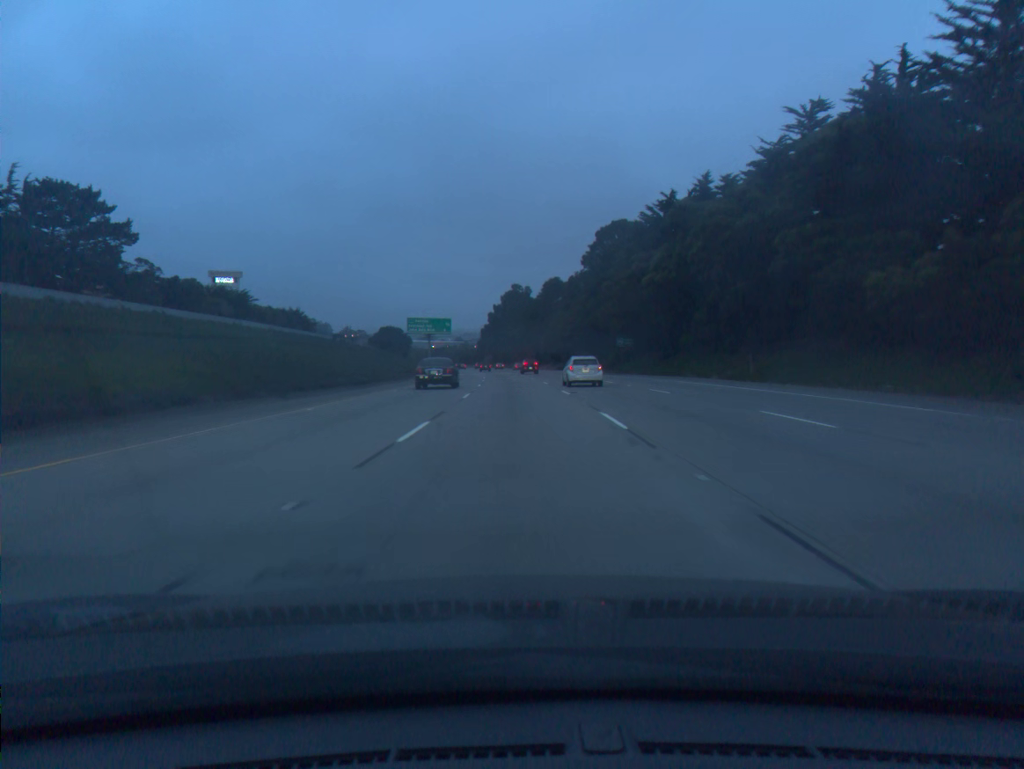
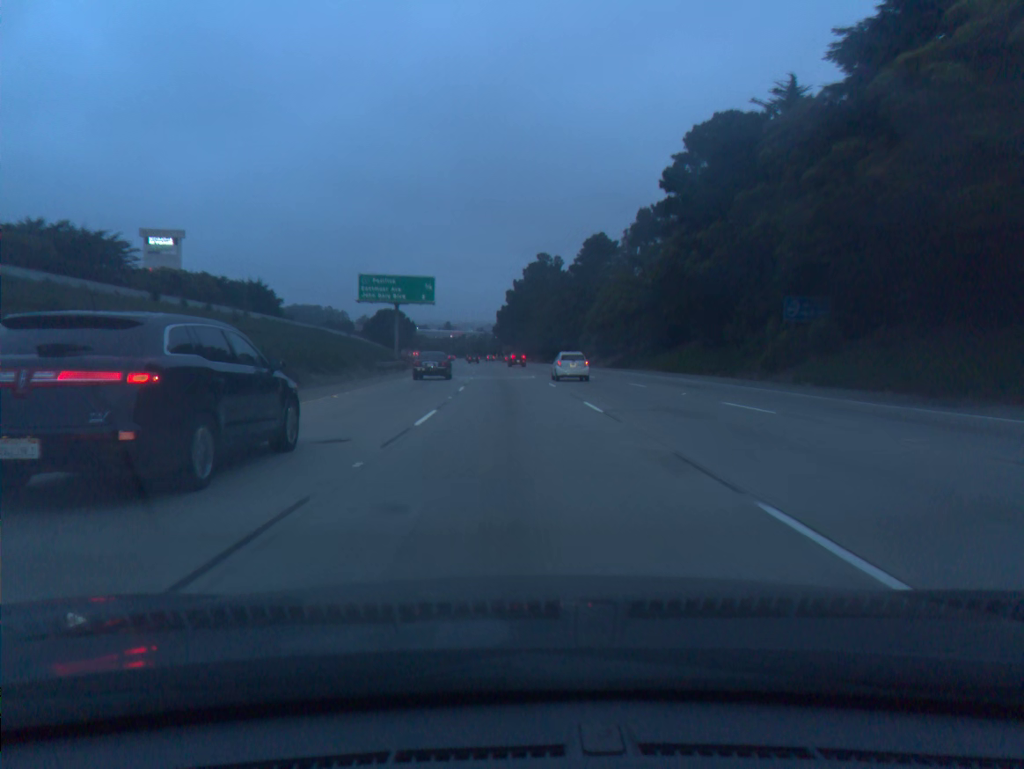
(-0.7, +54.9) m; -2°
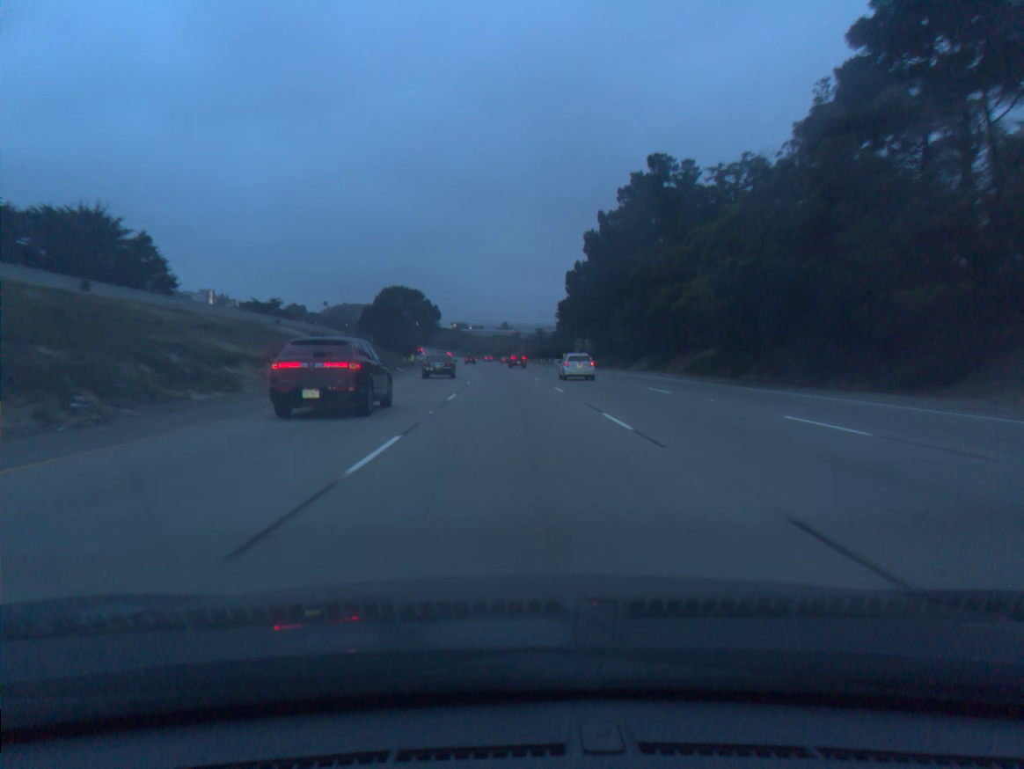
(-3.7, +91.8) m; -4°
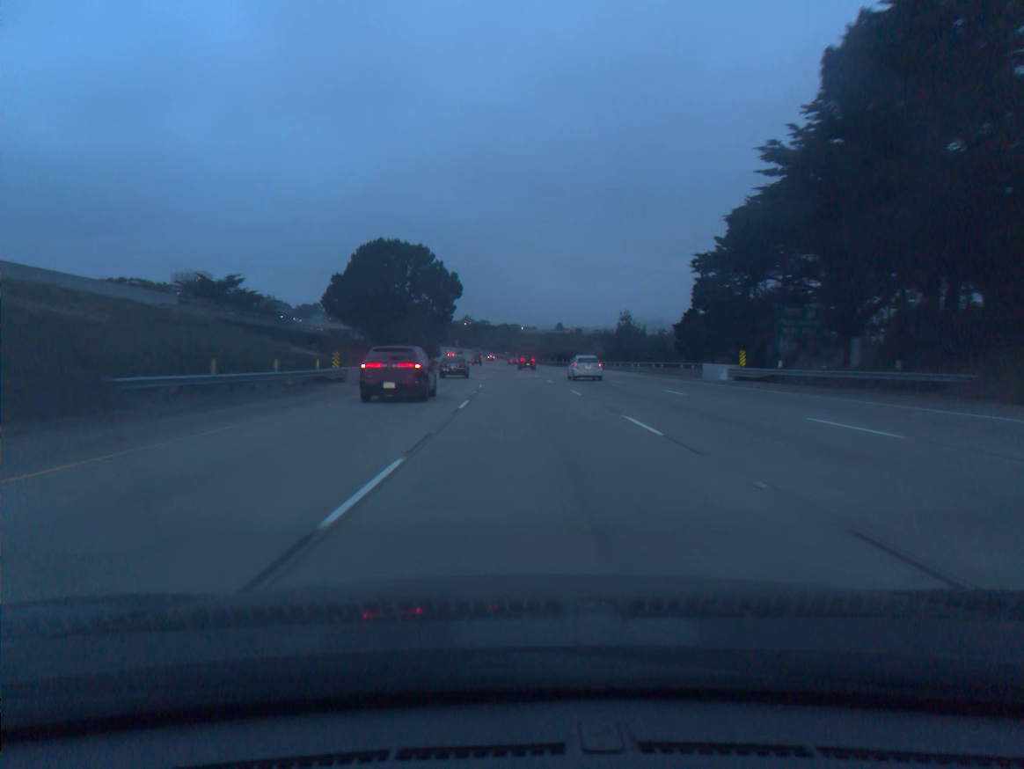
(-2.8, +73.1) m; -4°
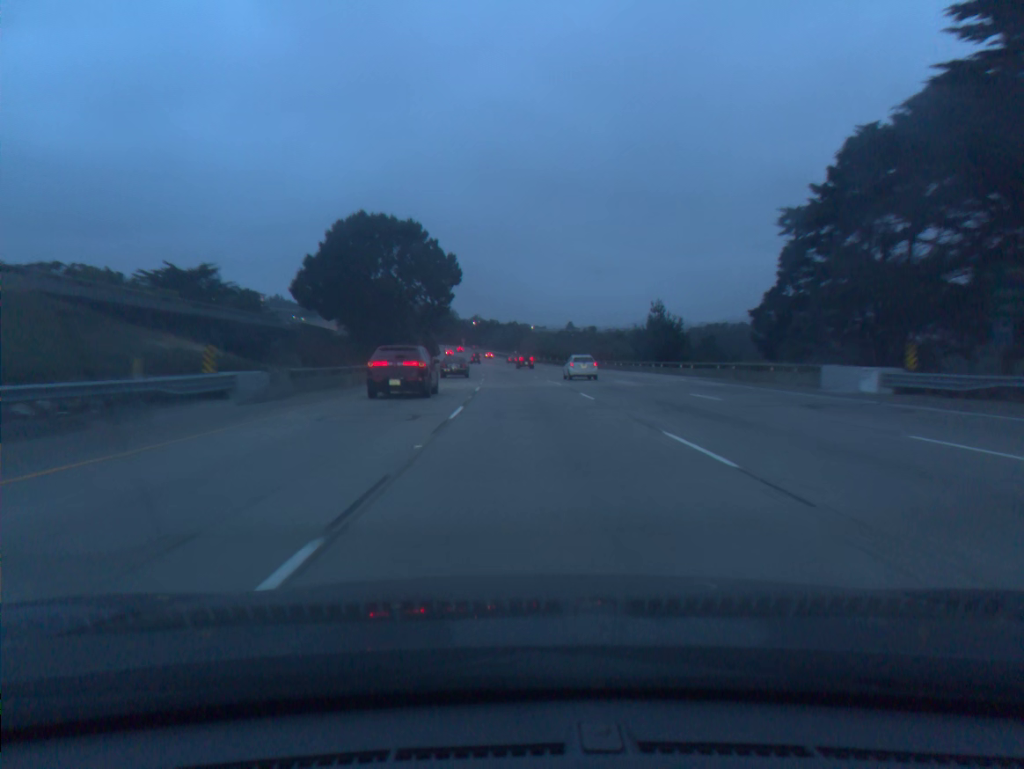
(-0.1, +18.5) m; -1°
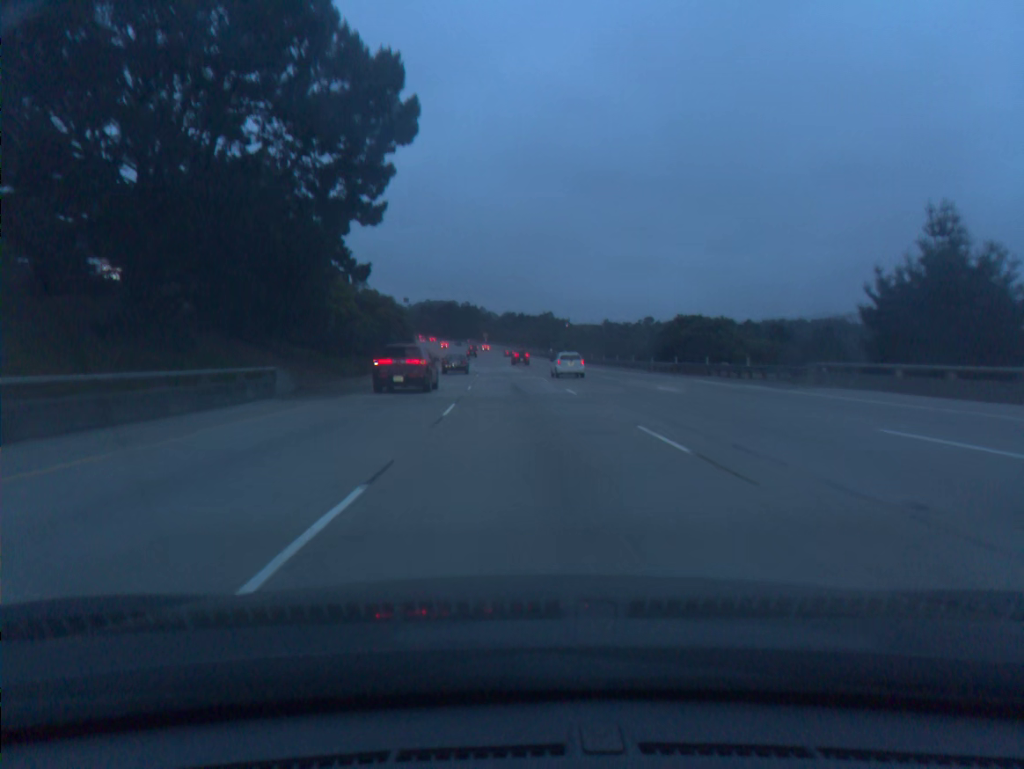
(-1.2, +57.1) m; -2°
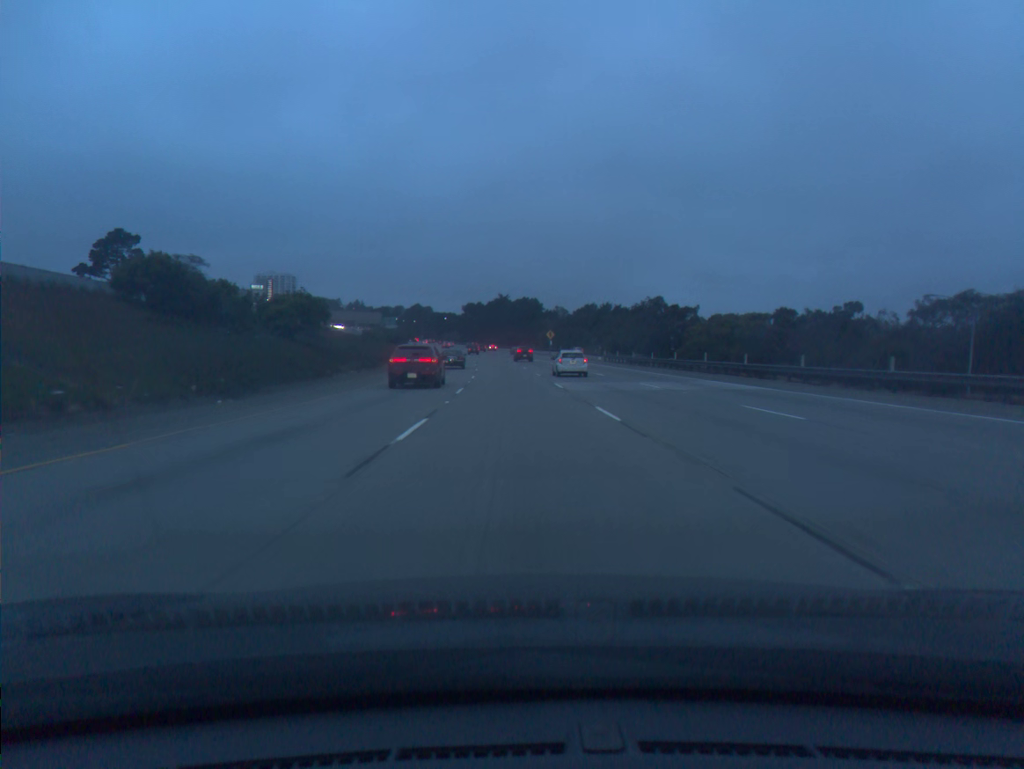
(-4.1, +98.0) m; -5°
